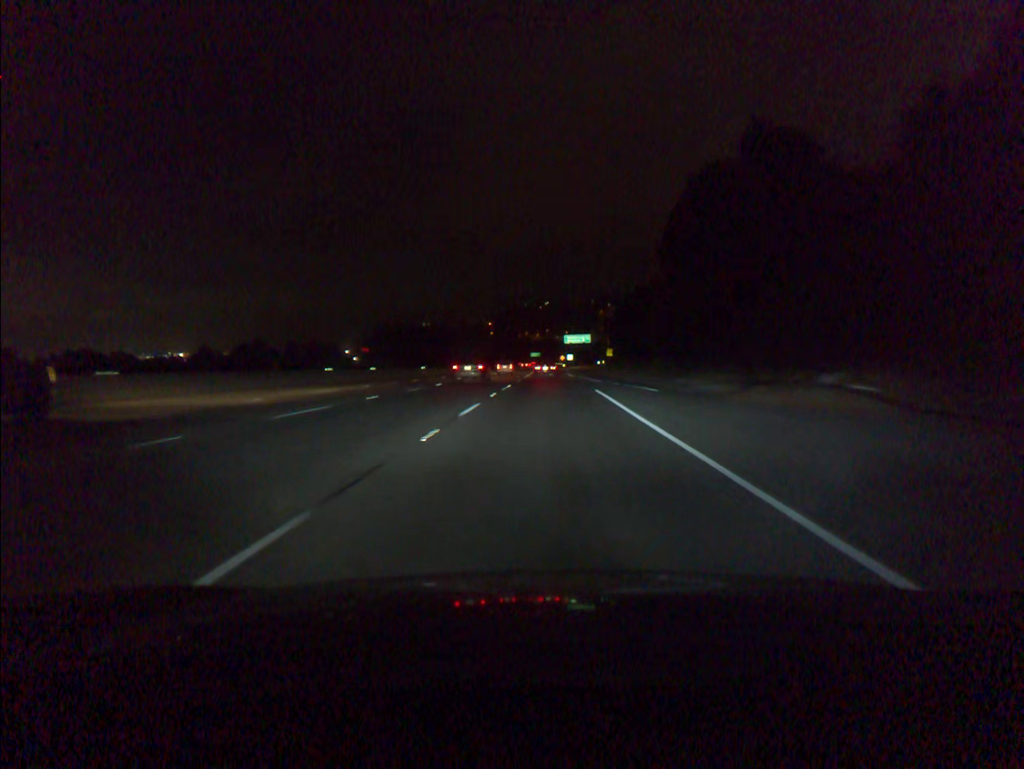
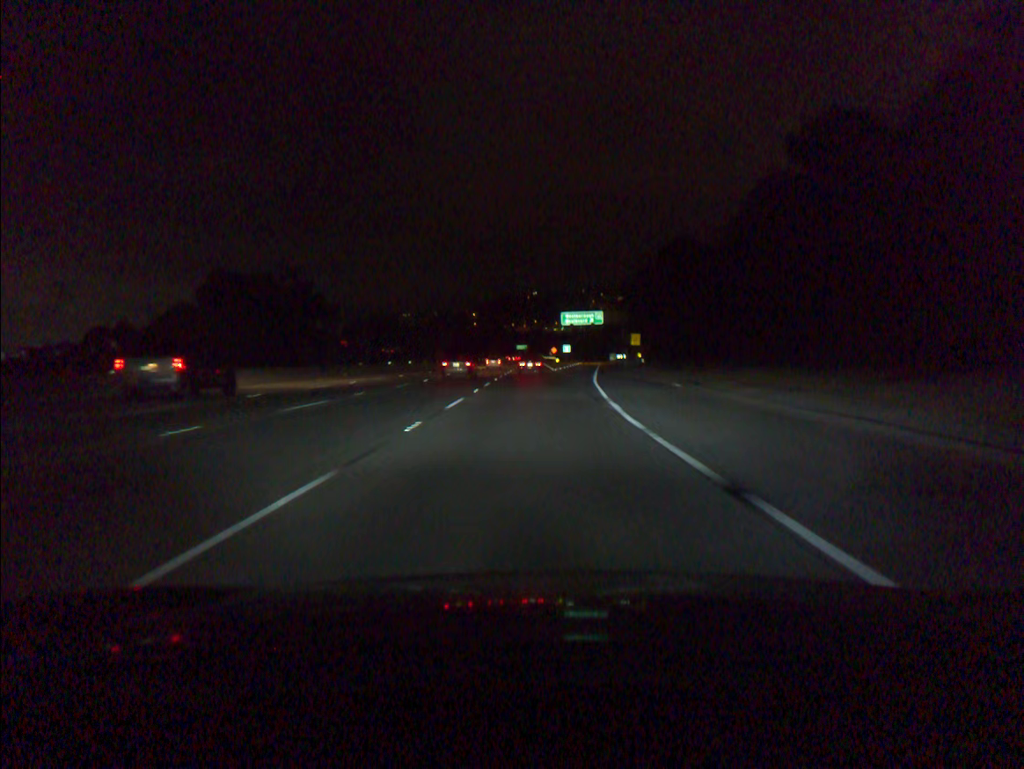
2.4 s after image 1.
(+1.0, +70.9) m; +1°
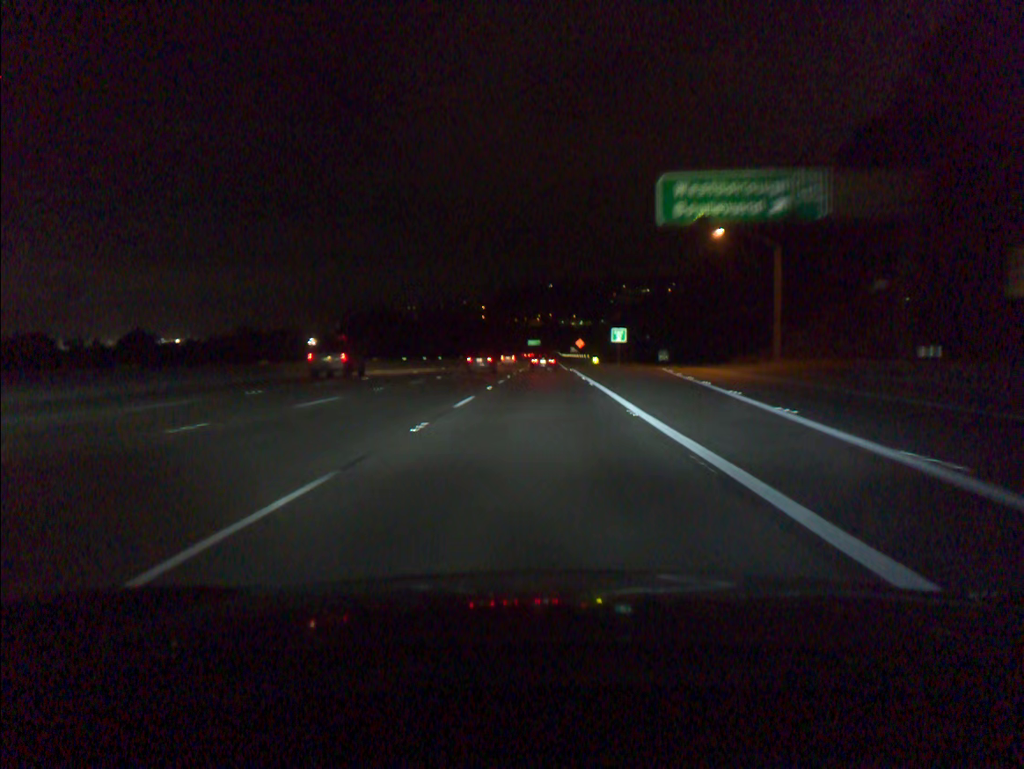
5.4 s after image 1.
(-0.6, +87.9) m; -1°
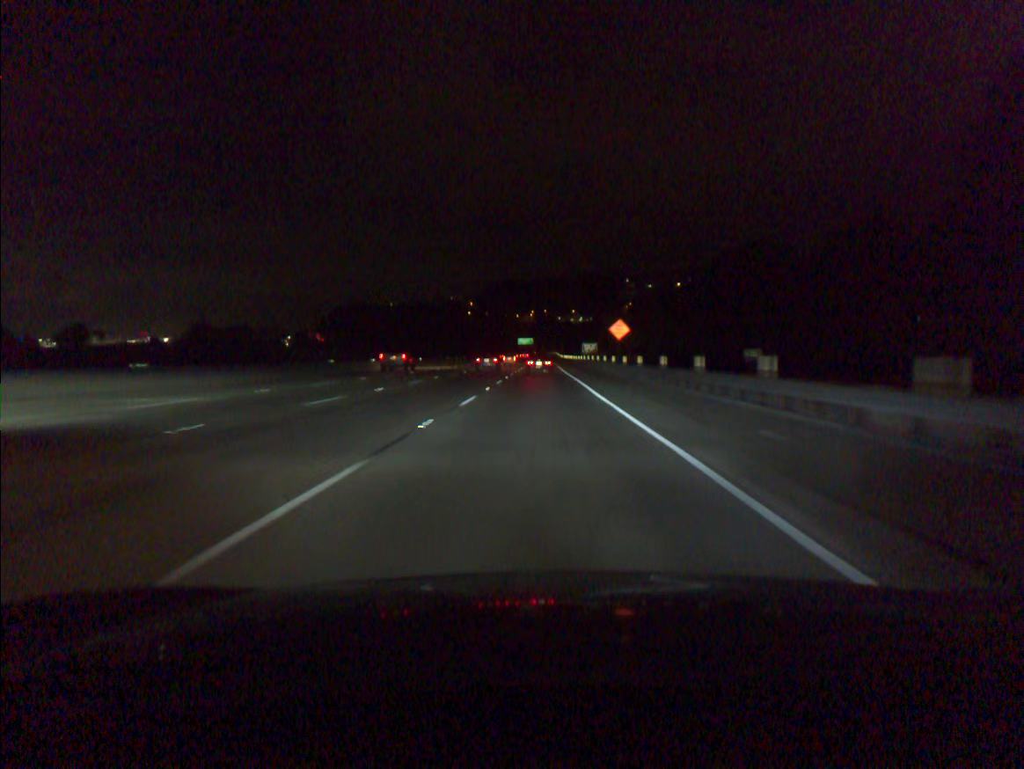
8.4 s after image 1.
(+0.7, +87.1) m; 0°
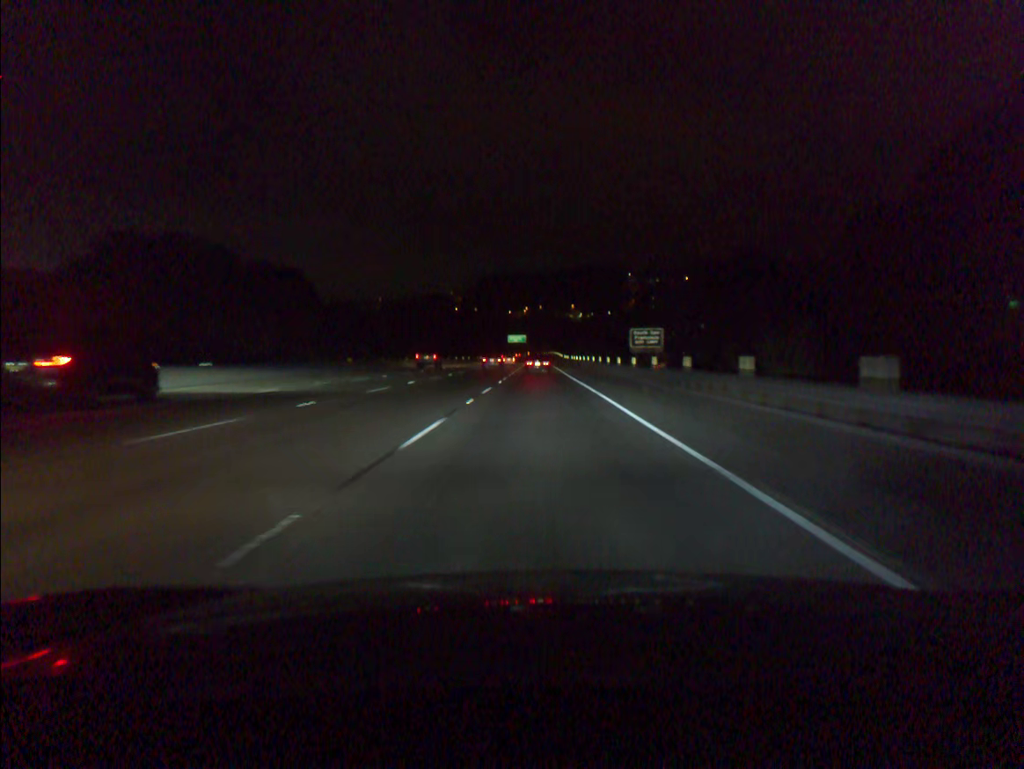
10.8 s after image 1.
(0.0, +66.7) m; 0°
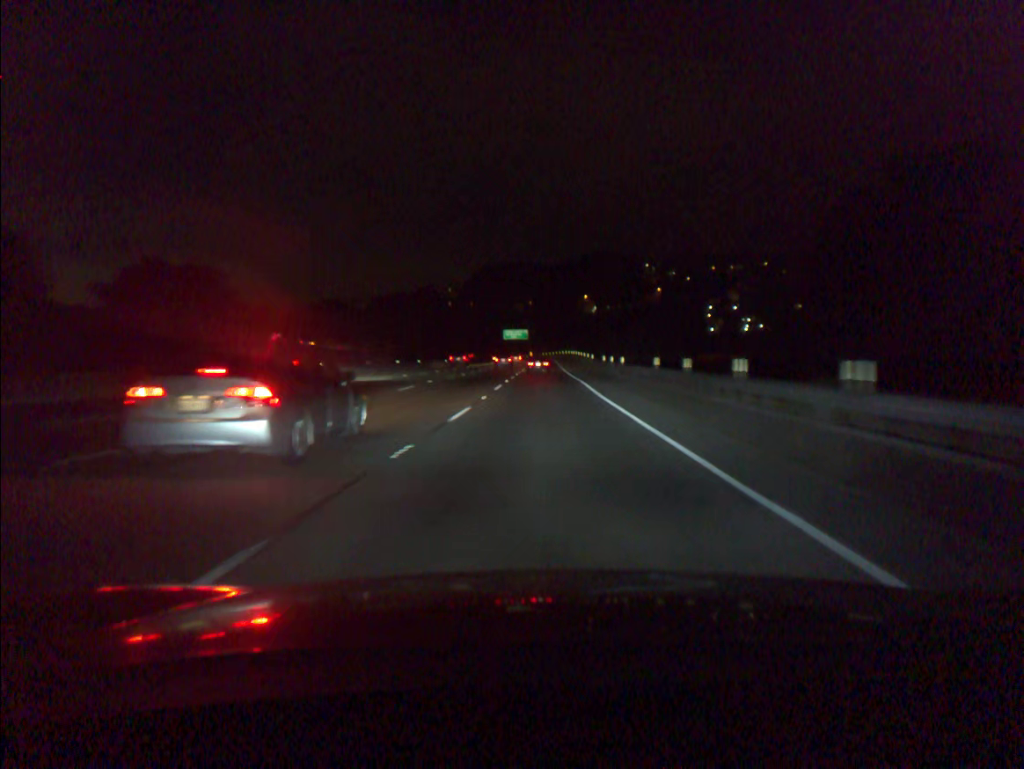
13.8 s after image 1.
(-0.1, +82.8) m; 0°
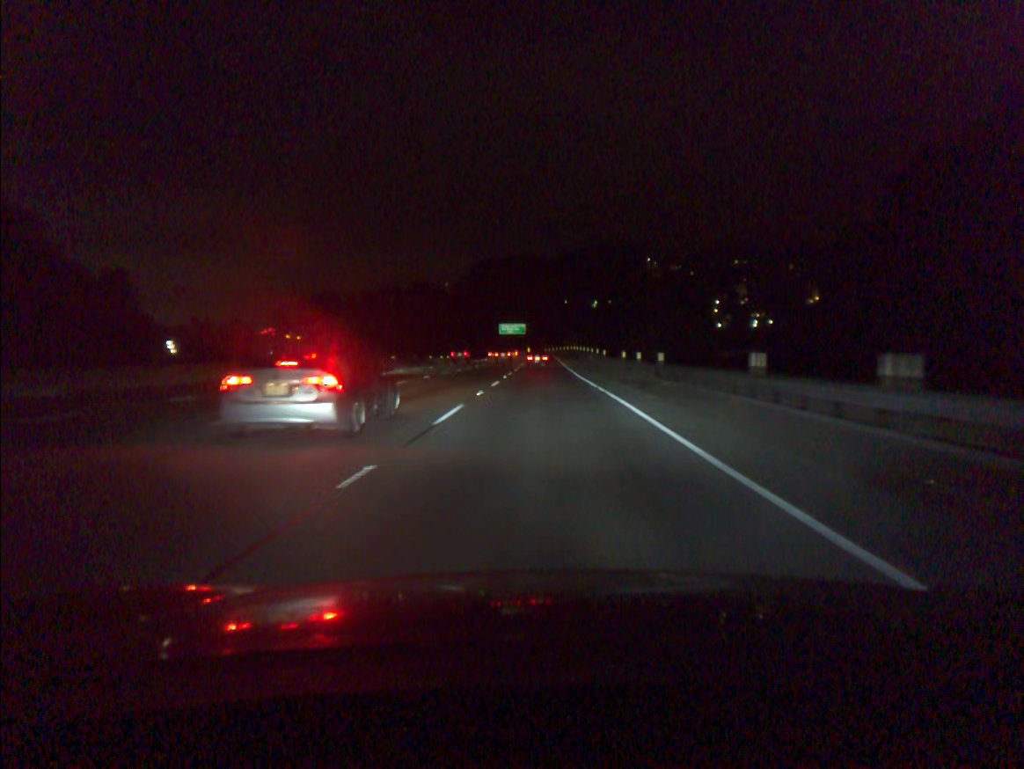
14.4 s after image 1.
(0.0, +16.7) m; 0°
